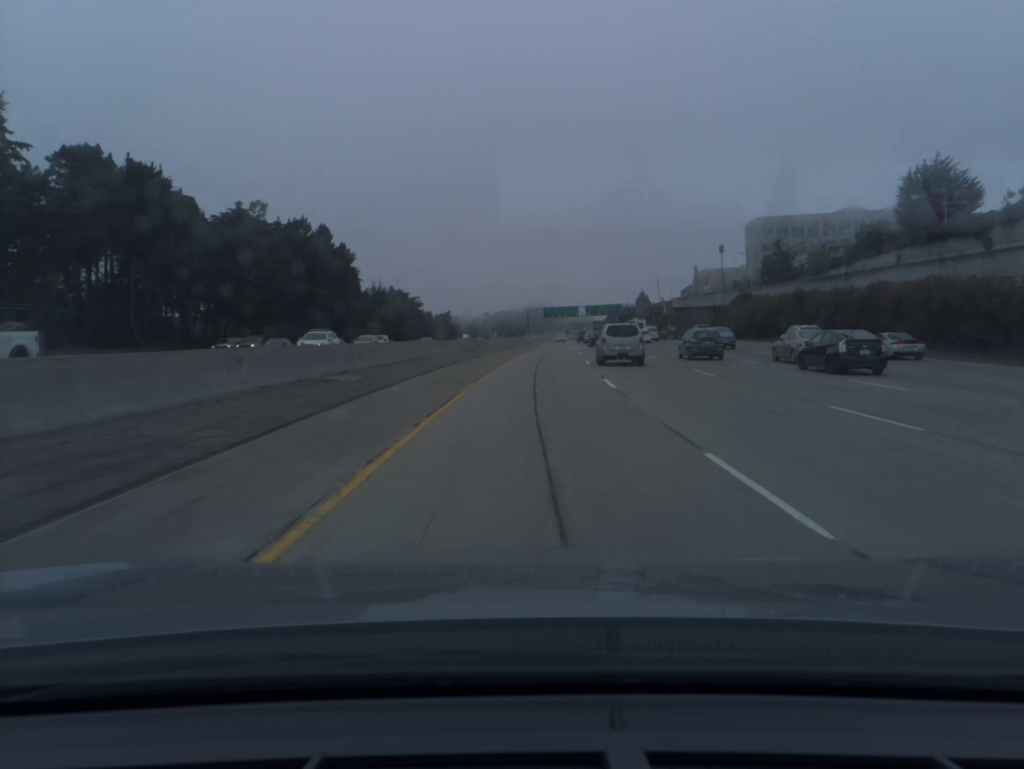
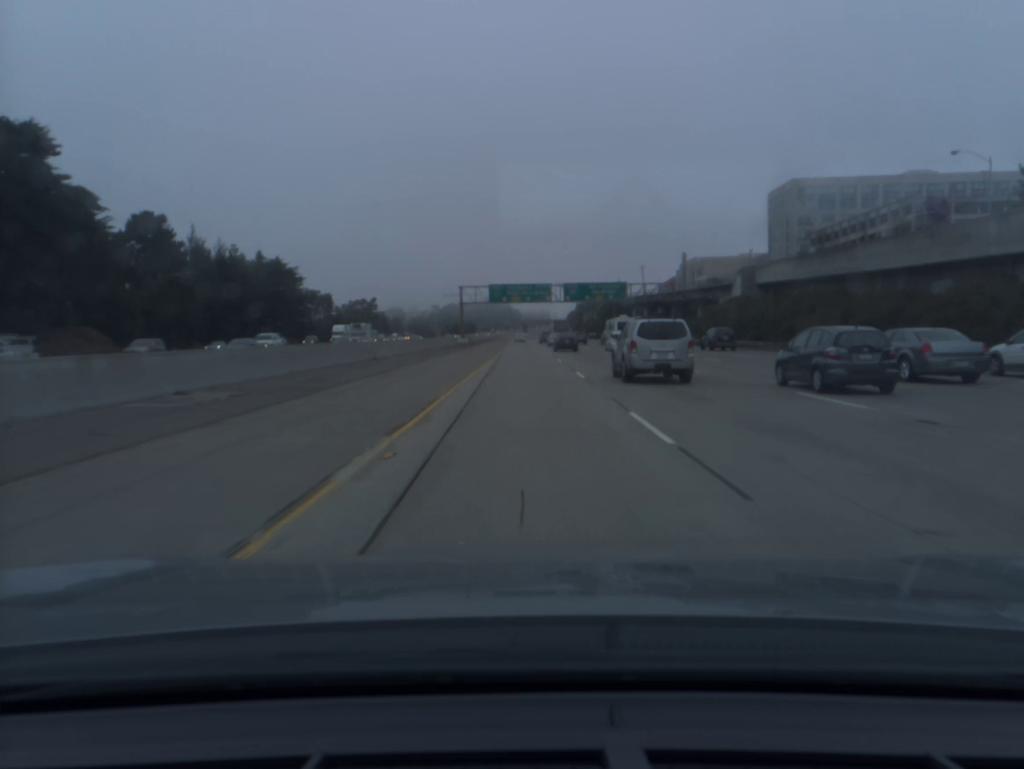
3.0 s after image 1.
(+4.3, +98.0) m; +3°
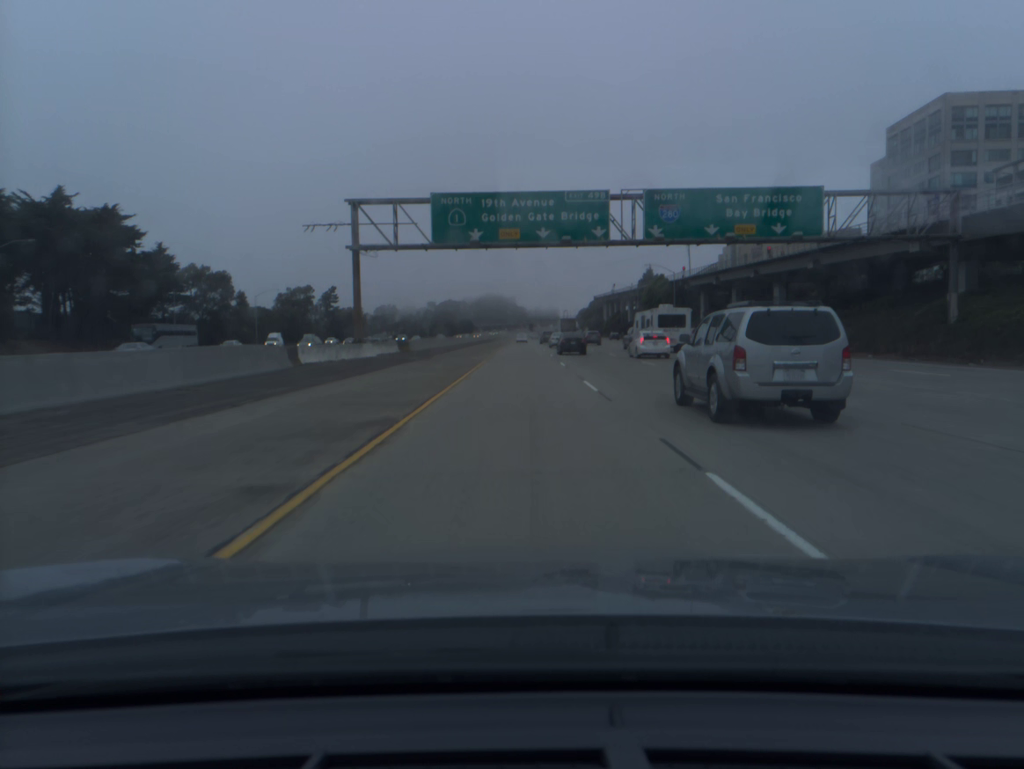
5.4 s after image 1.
(-0.2, +78.6) m; 0°
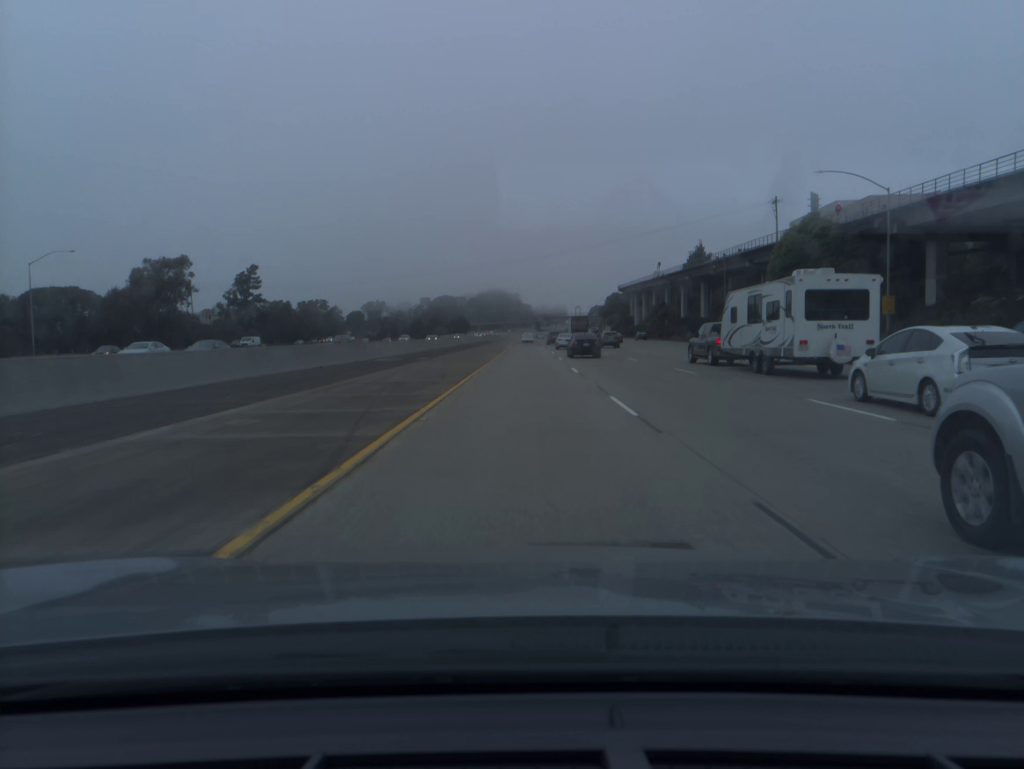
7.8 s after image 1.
(-0.4, +78.4) m; 0°
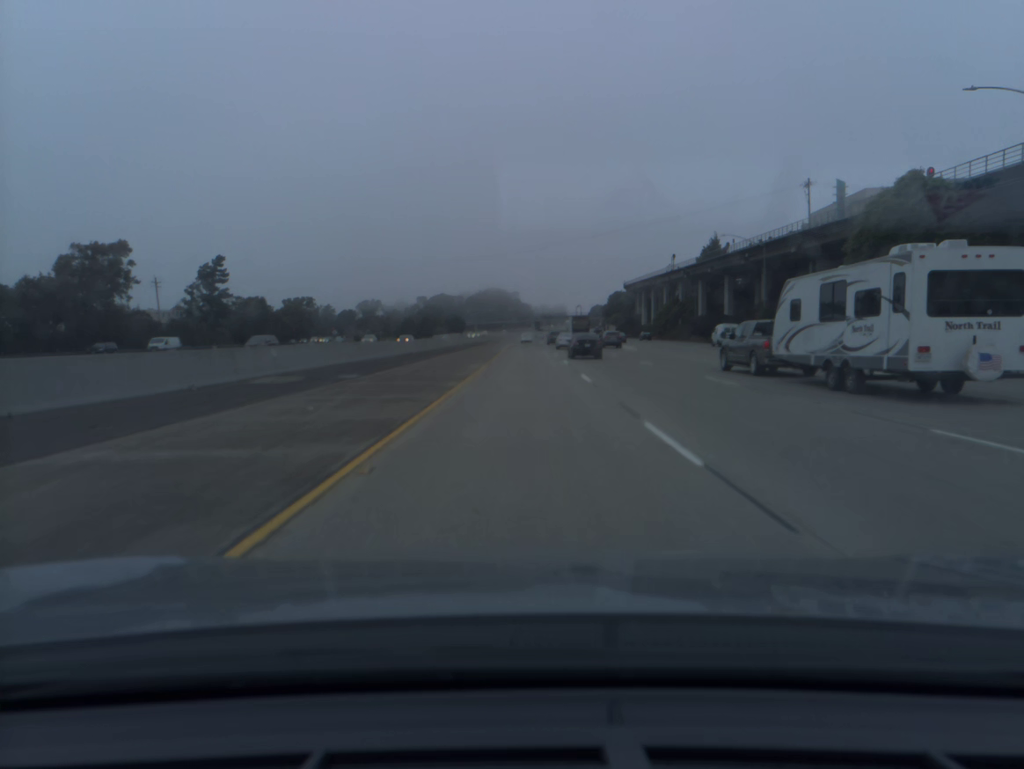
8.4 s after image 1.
(0.0, +19.6) m; 0°
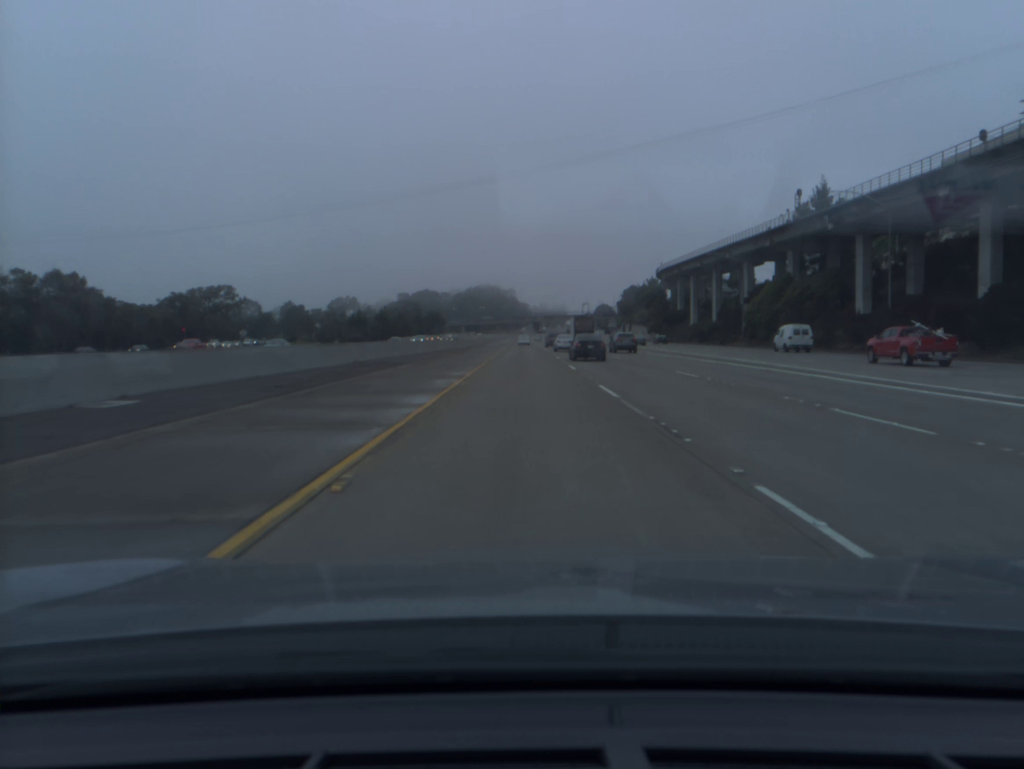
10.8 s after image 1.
(+0.1, +78.0) m; 0°
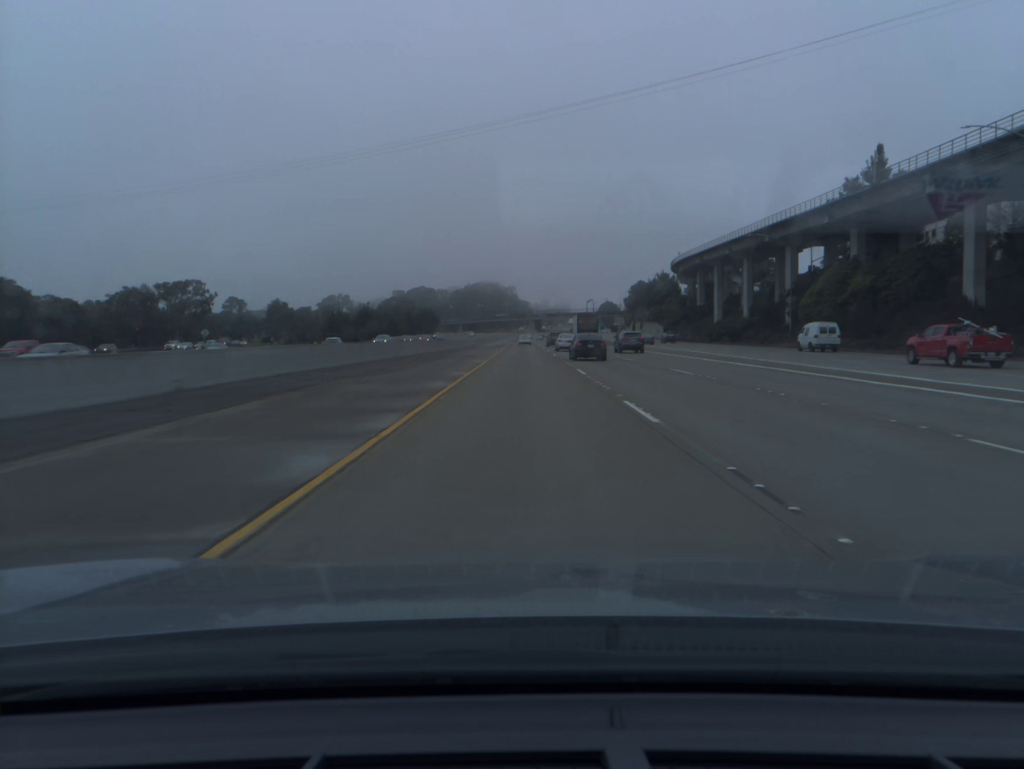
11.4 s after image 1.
(0.0, +19.5) m; 0°
